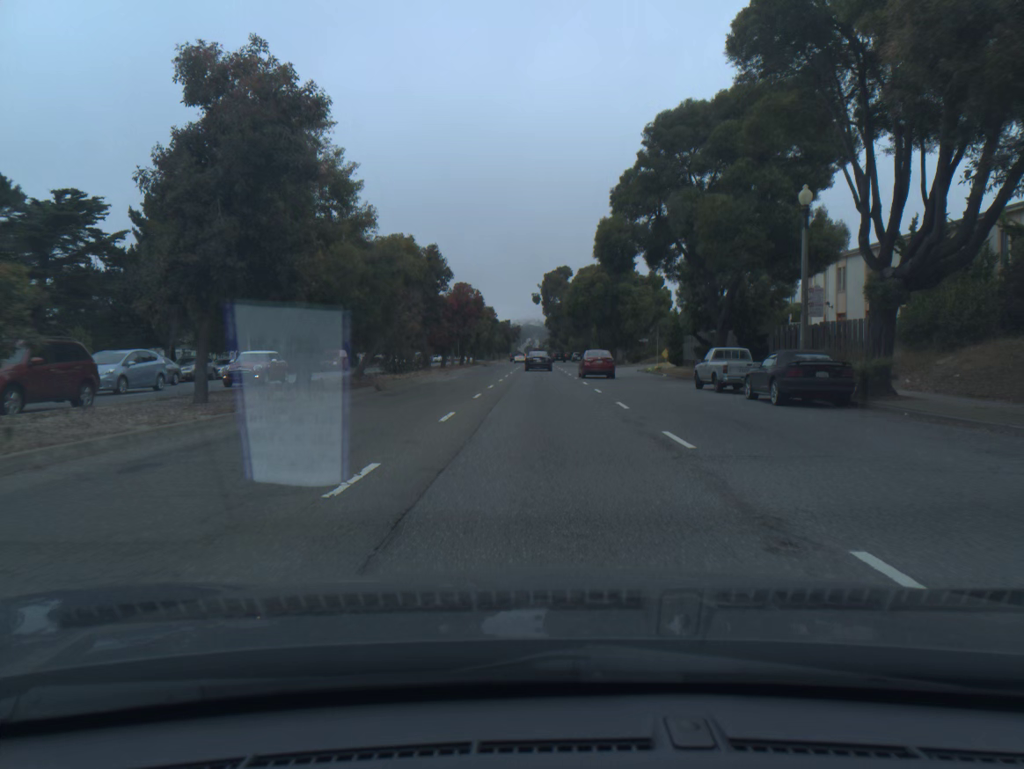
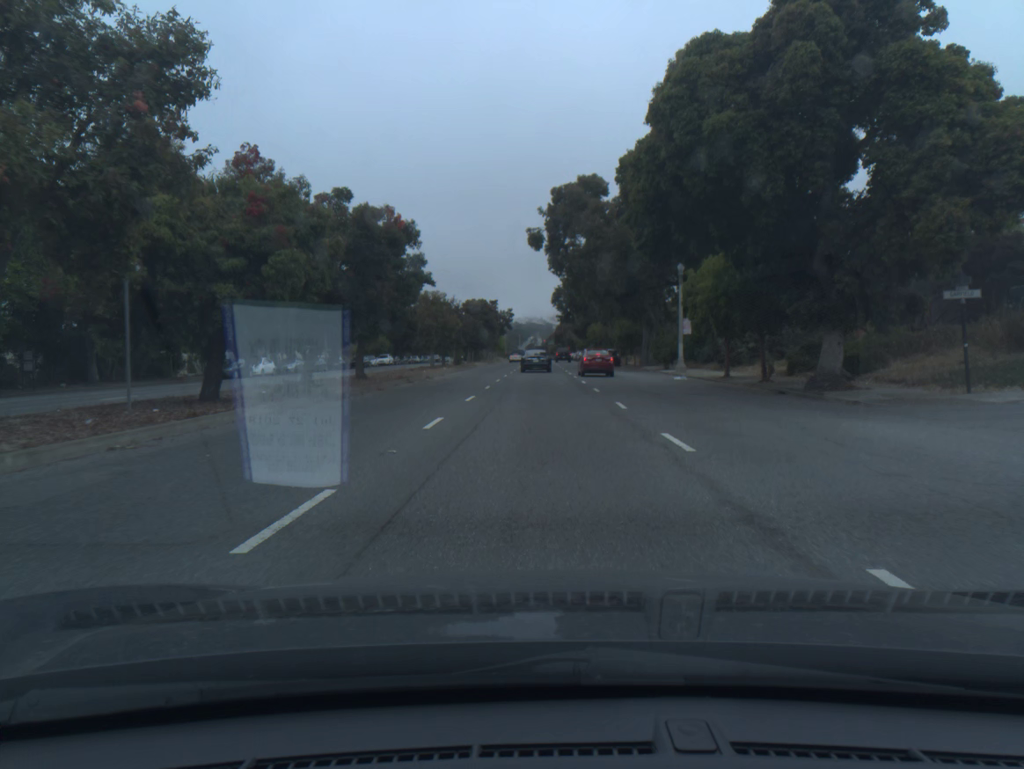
(+0.1, +59.0) m; 0°
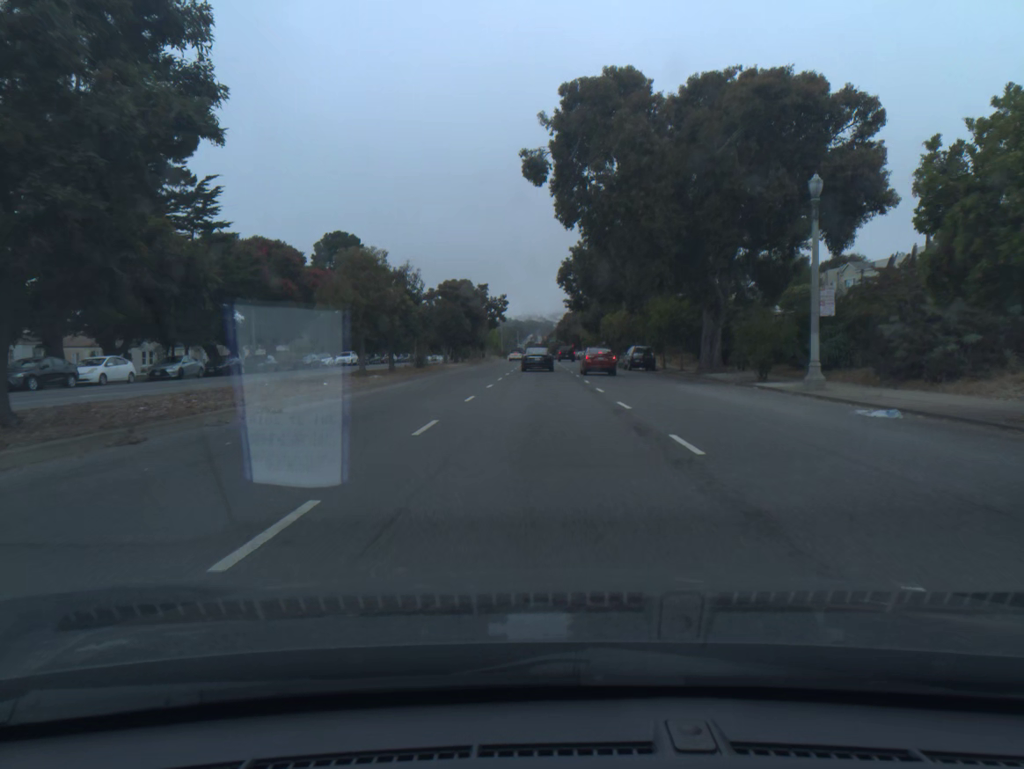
(0.0, +22.5) m; 0°
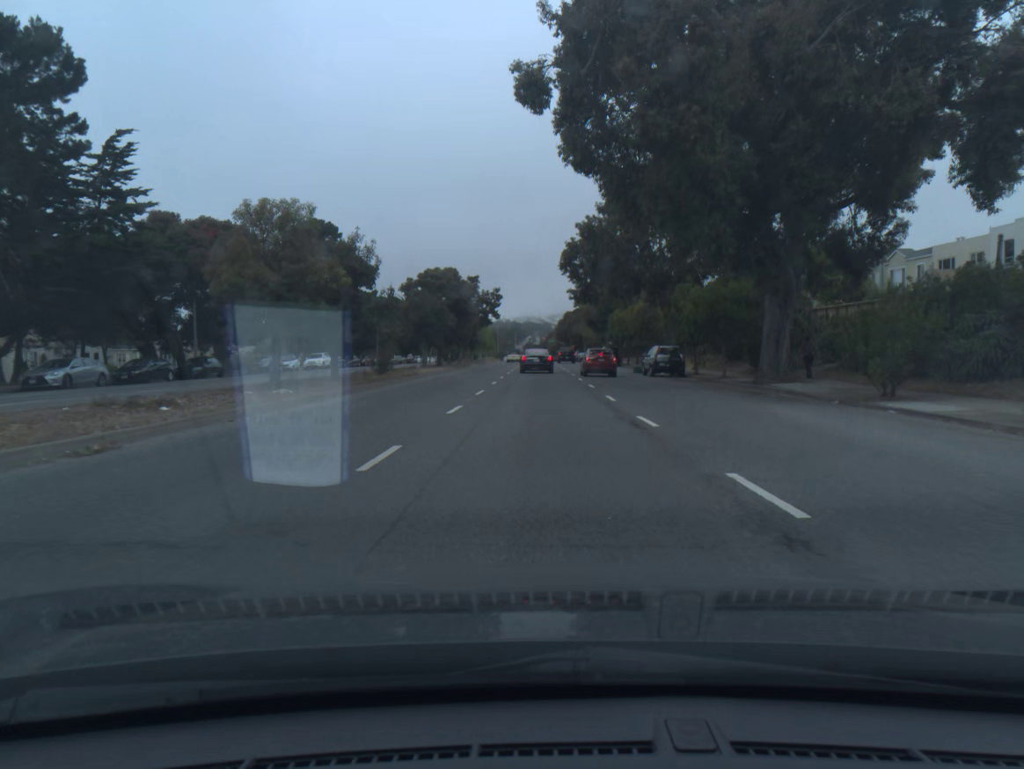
(0.0, +11.0) m; 0°
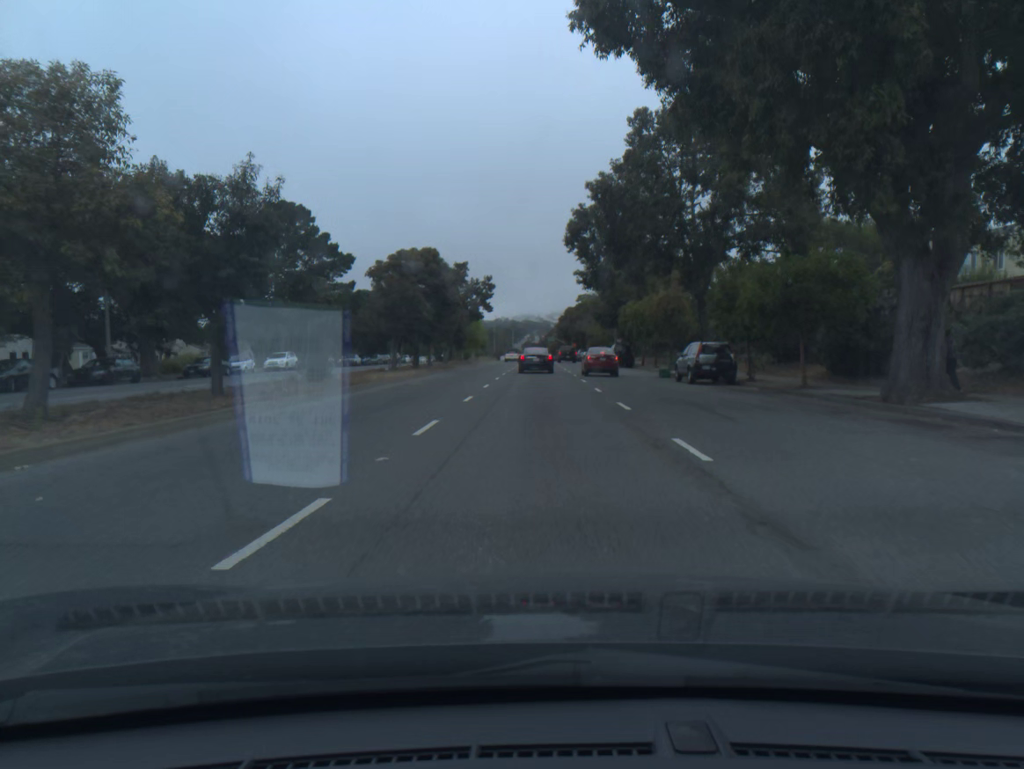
(0.0, +10.9) m; 0°
